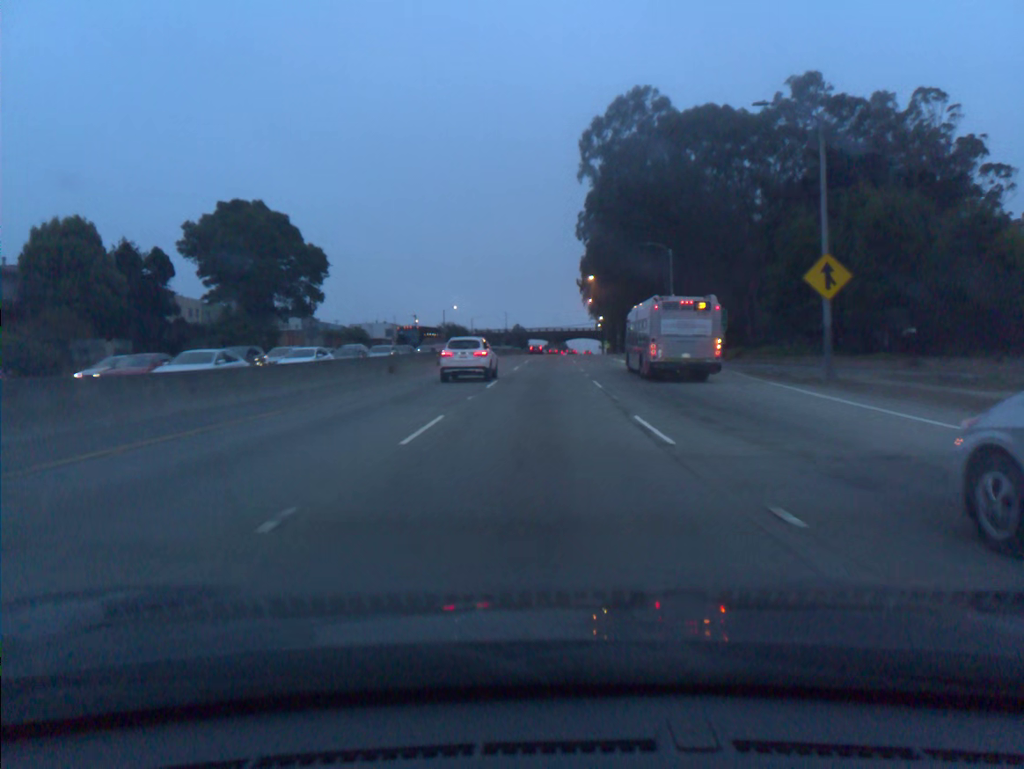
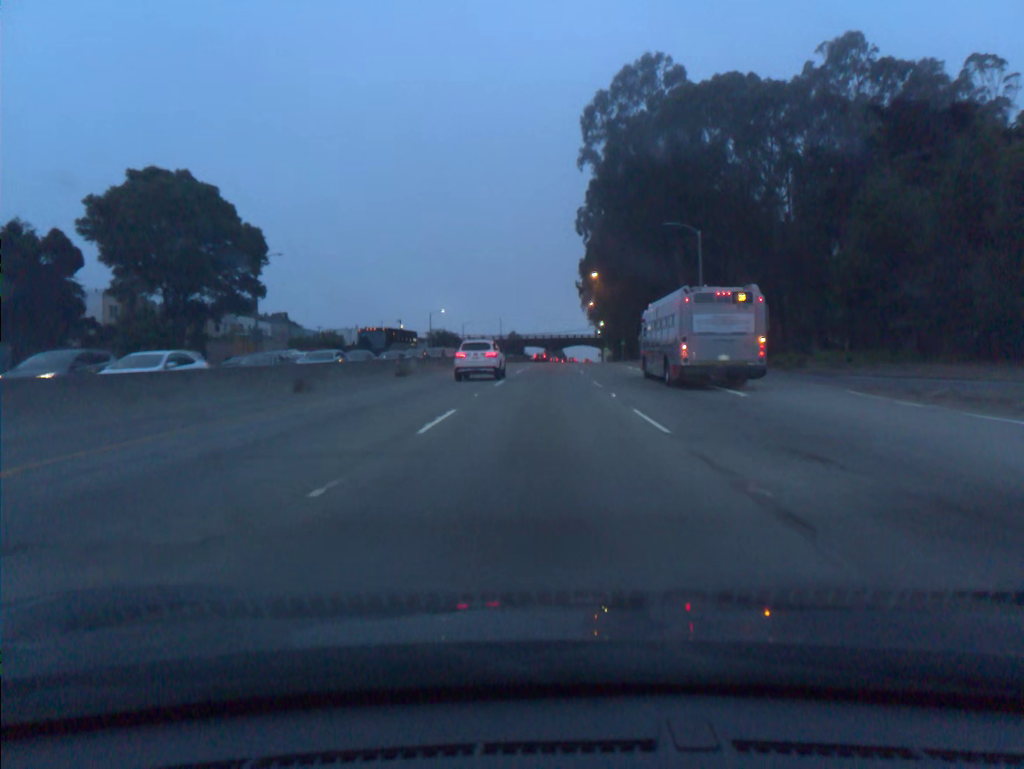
(0.0, +13.6) m; 0°
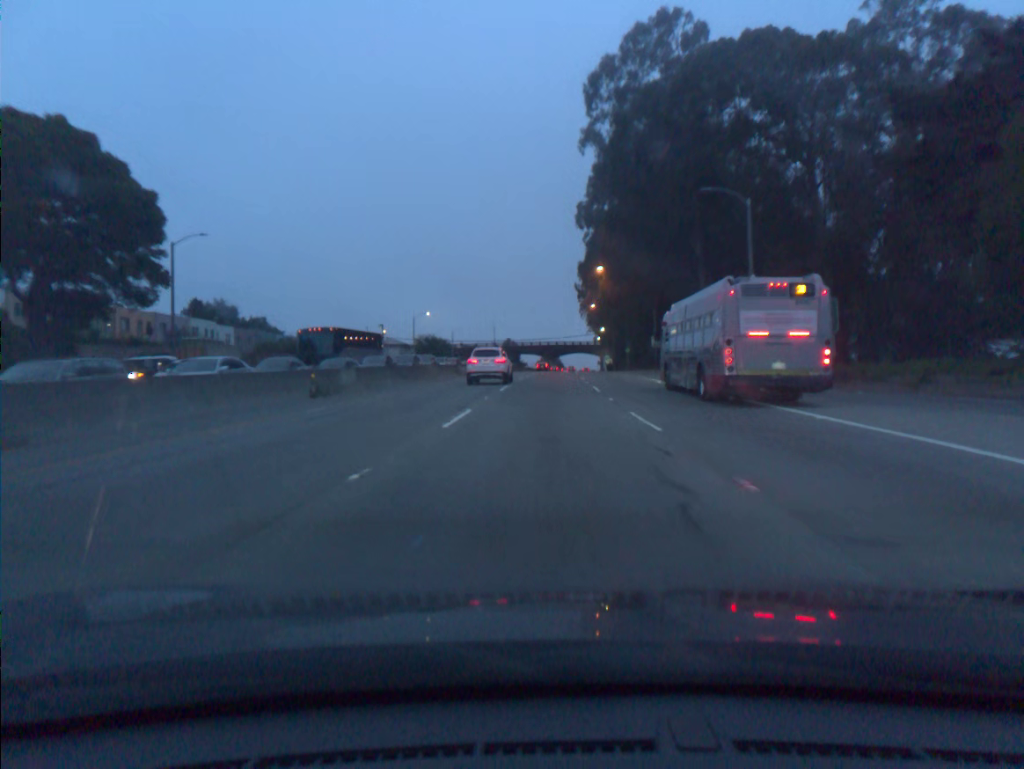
(0.0, +13.7) m; 0°
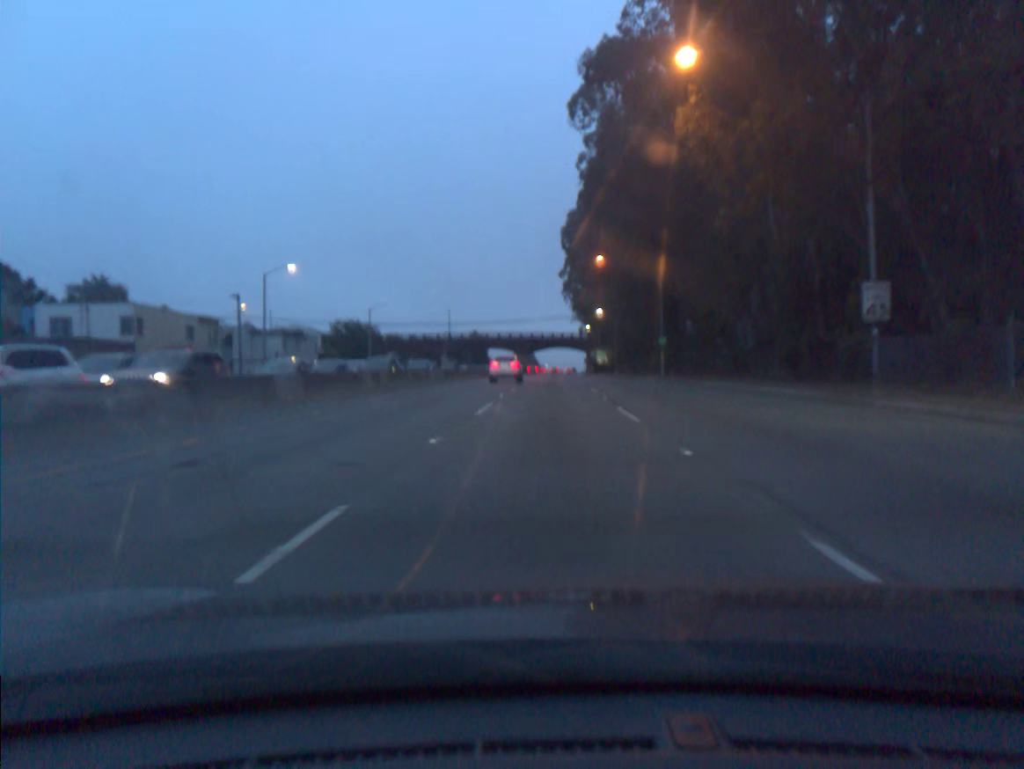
(+0.8, +55.9) m; +2°
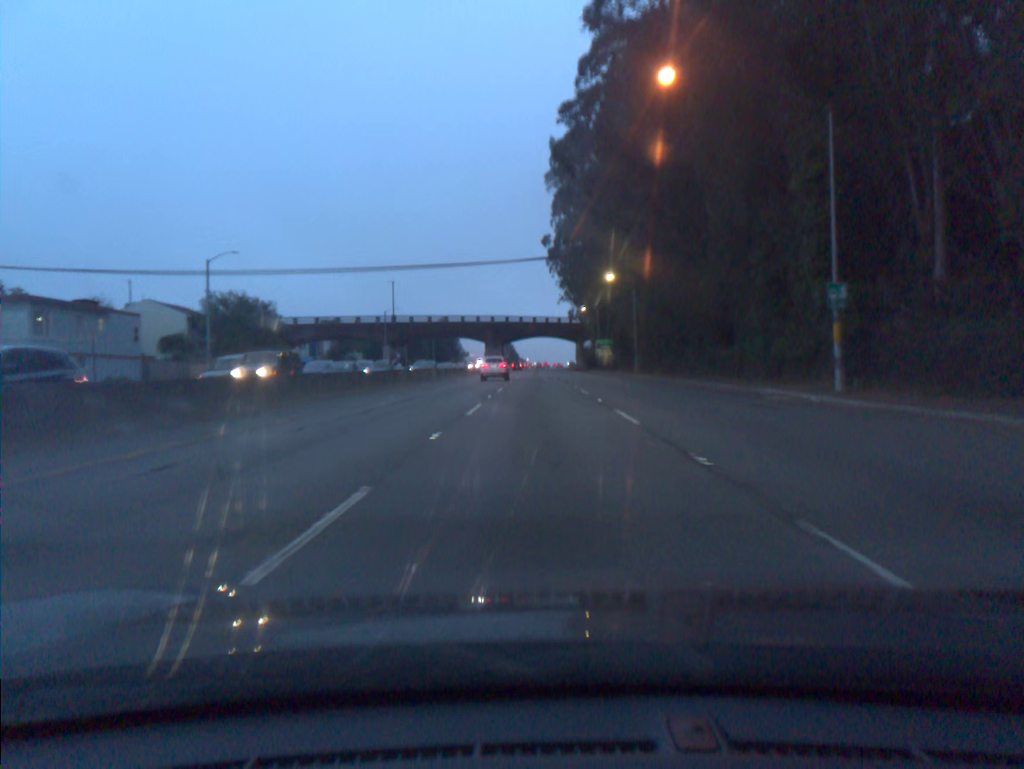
(+0.6, +43.3) m; +2°
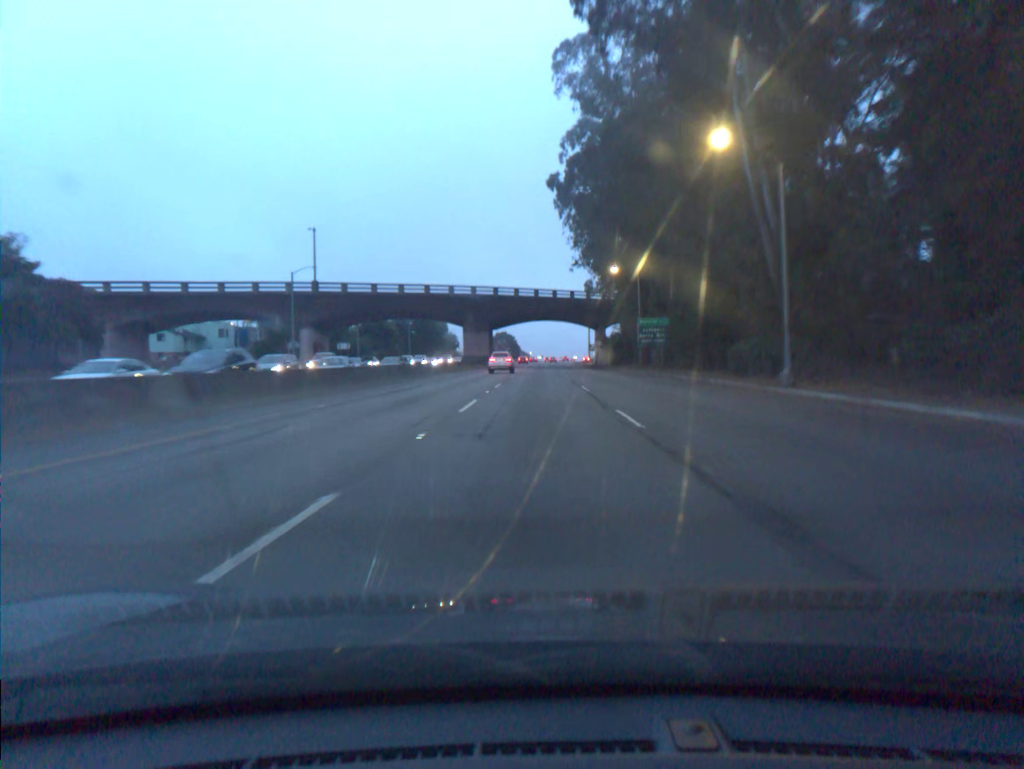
(-0.1, +45.0) m; 0°
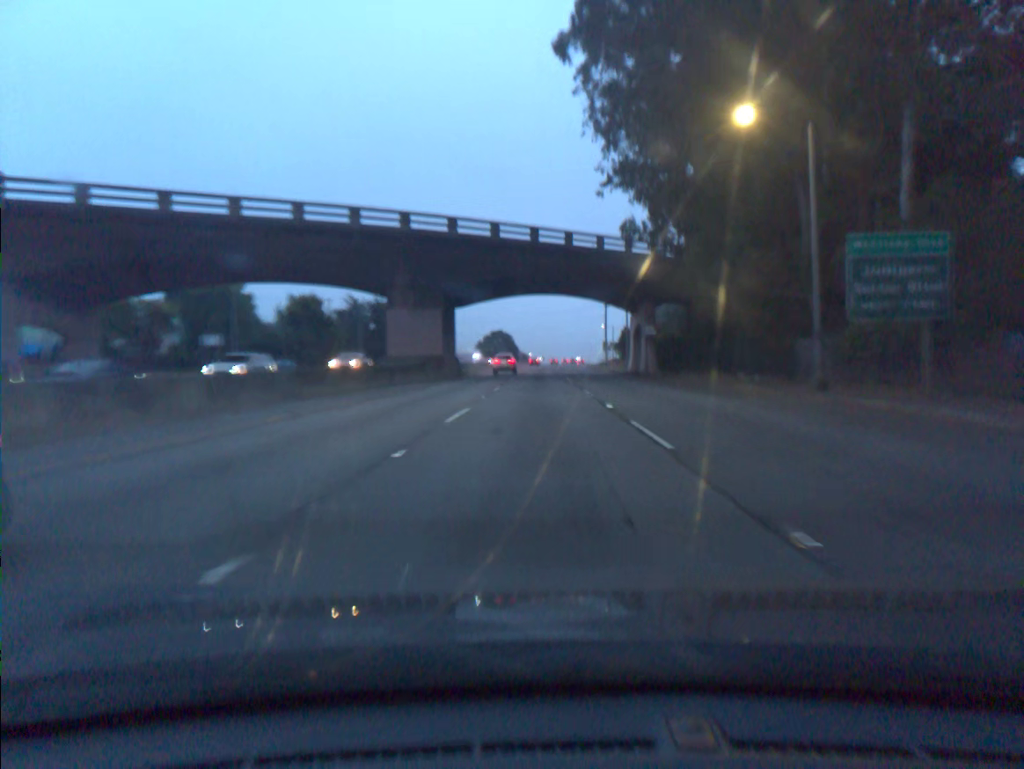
(-0.1, +46.6) m; 0°
